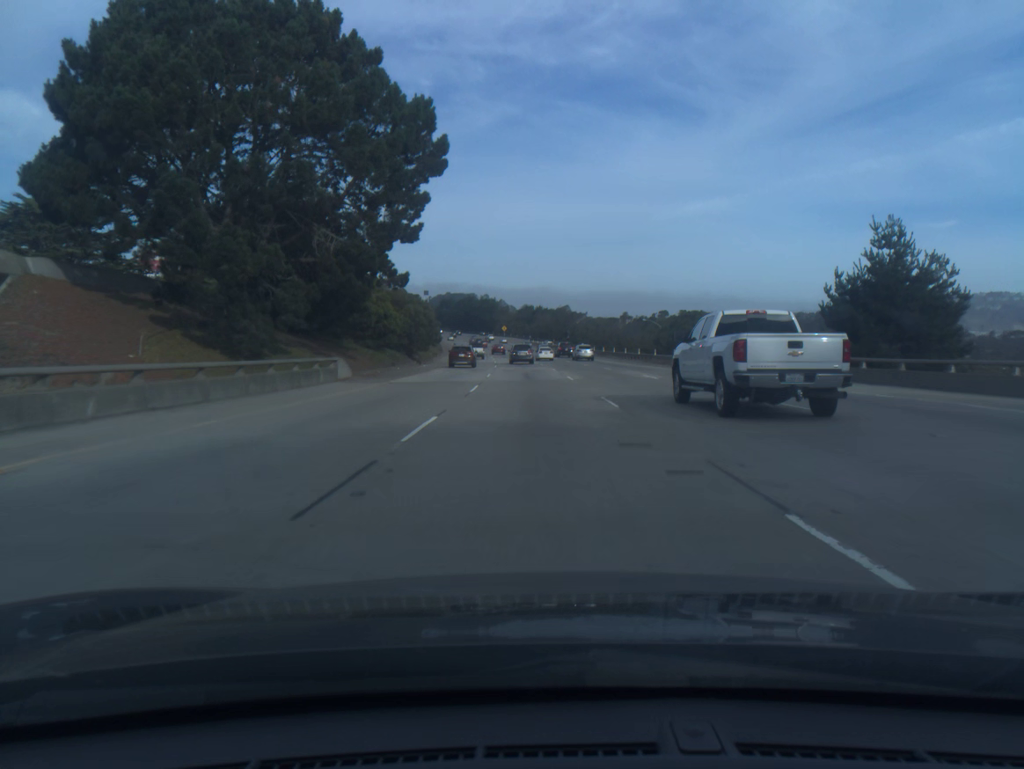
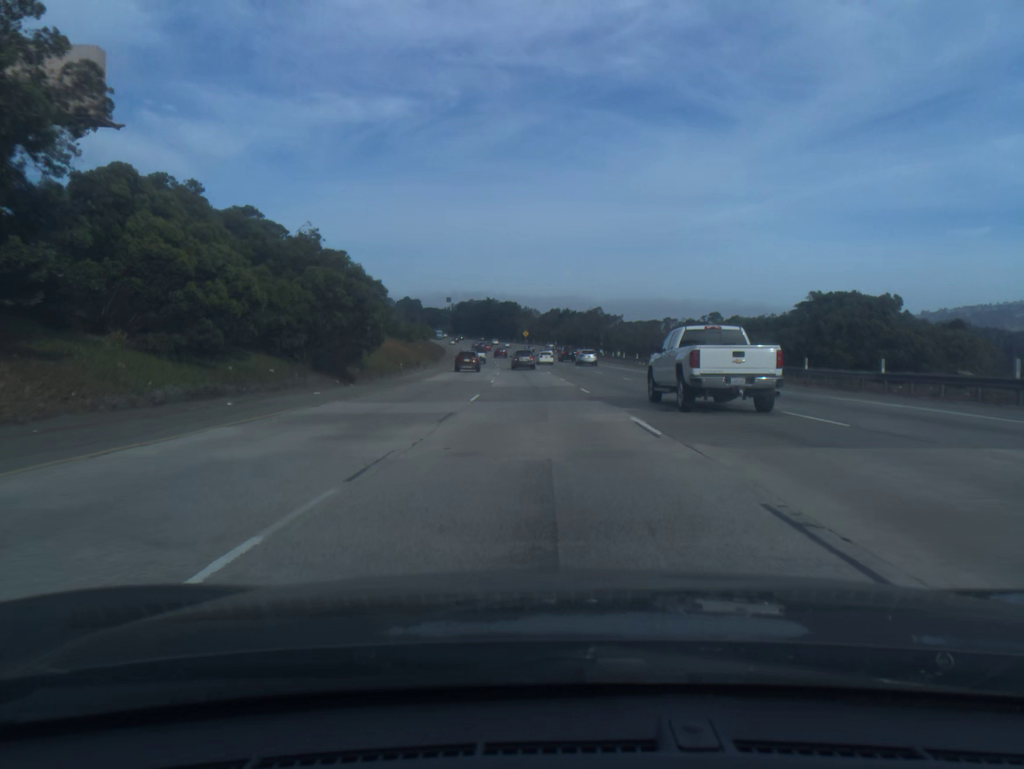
(-0.6, +34.8) m; -2°
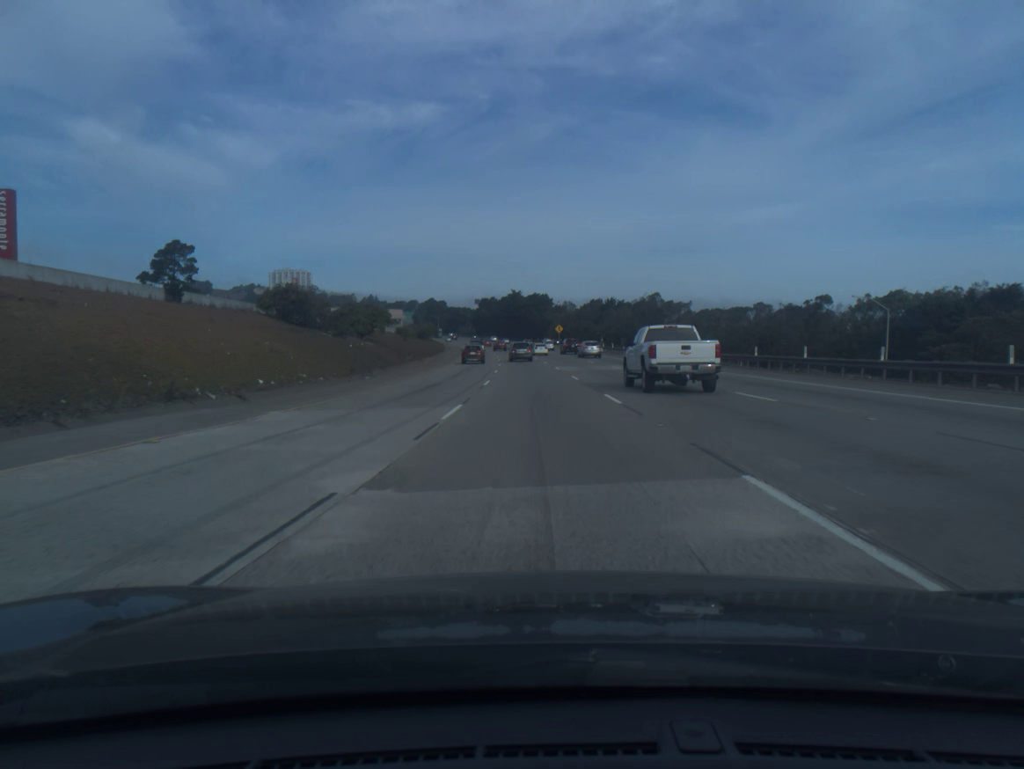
(-1.1, +52.5) m; -3°
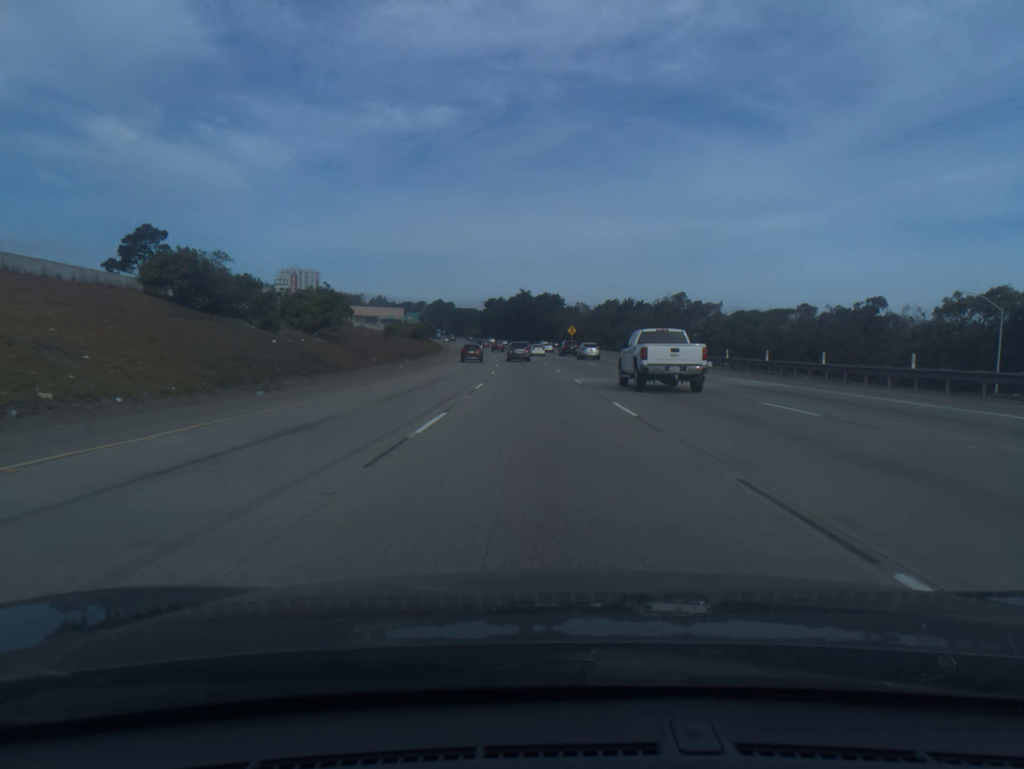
(-0.1, +17.6) m; -1°
